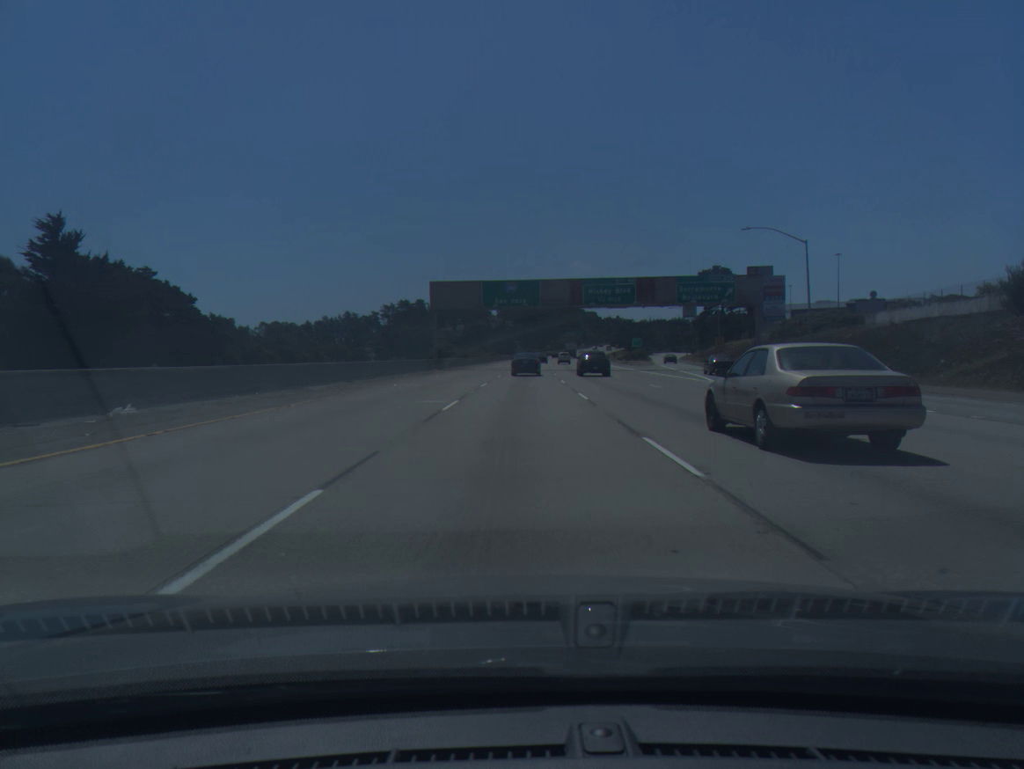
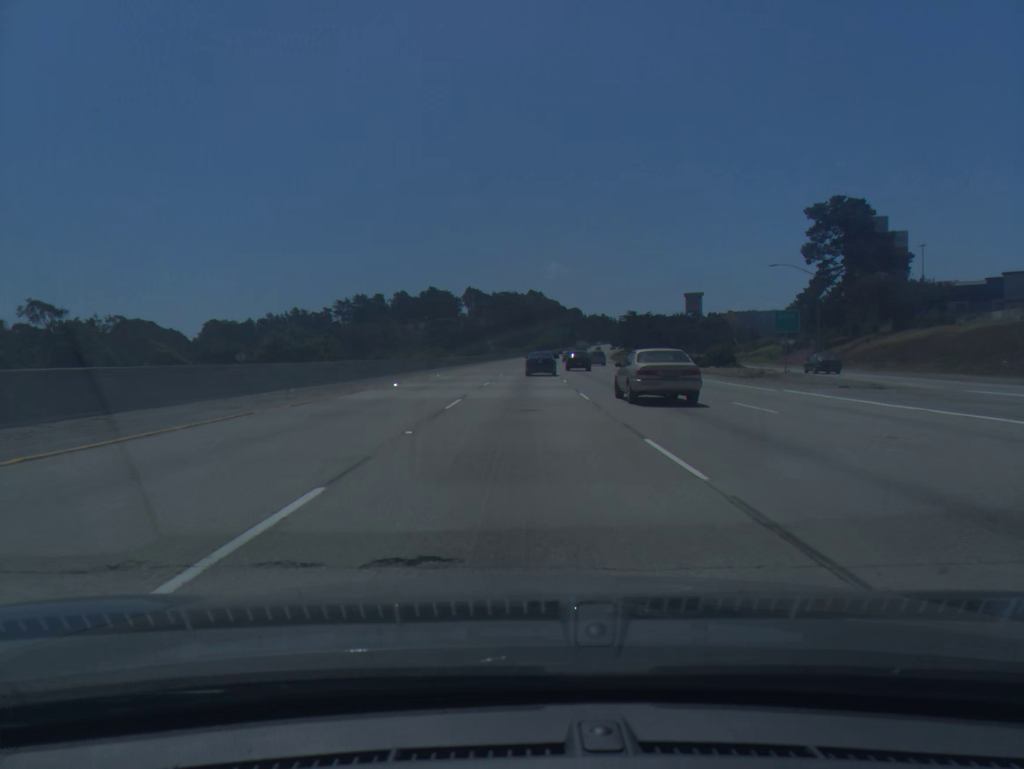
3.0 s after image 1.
(+1.3, +73.5) m; +2°
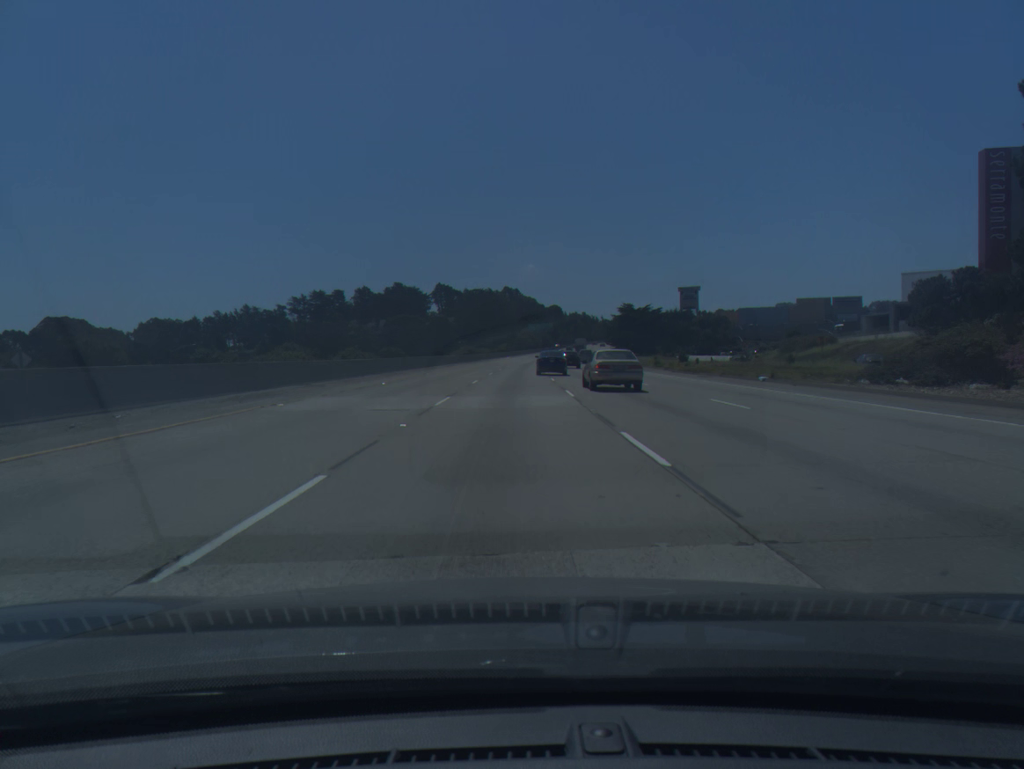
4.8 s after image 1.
(+0.7, +43.0) m; +2°
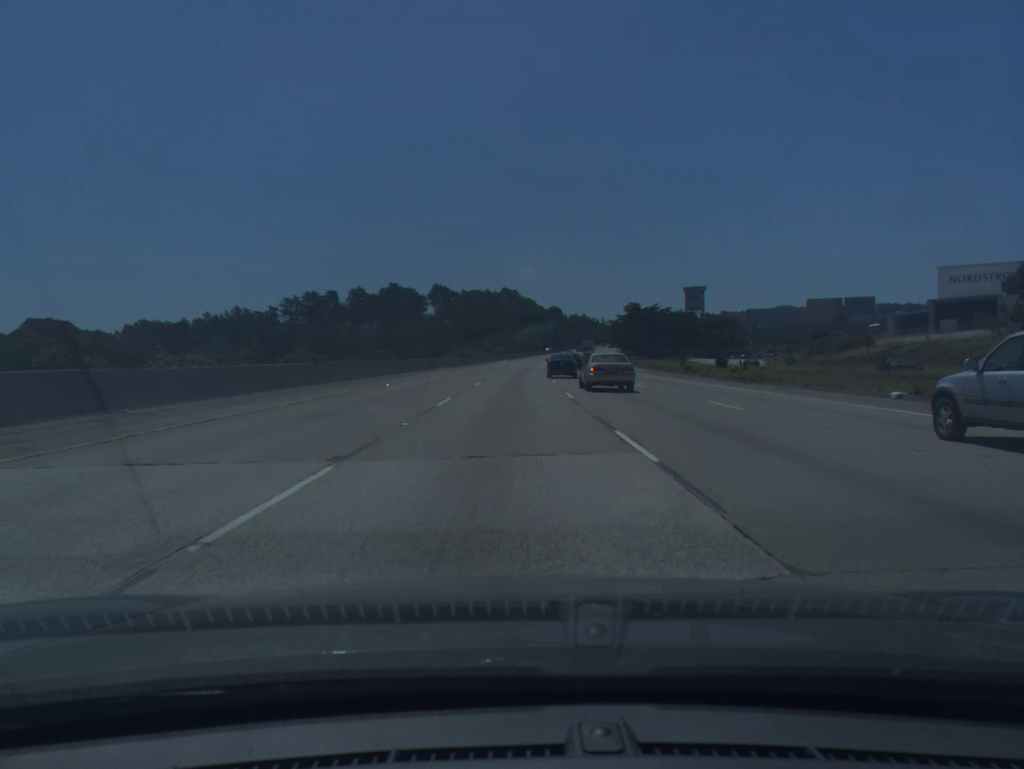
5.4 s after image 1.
(0.0, +14.2) m; 0°
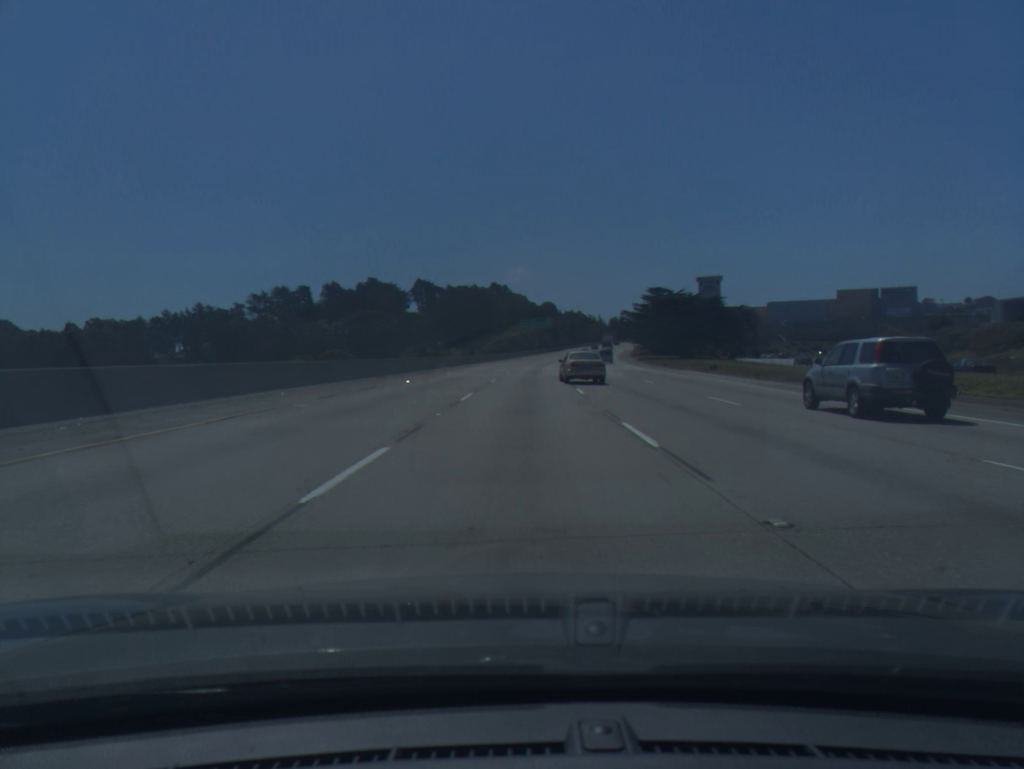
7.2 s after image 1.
(+0.1, +42.3) m; +1°
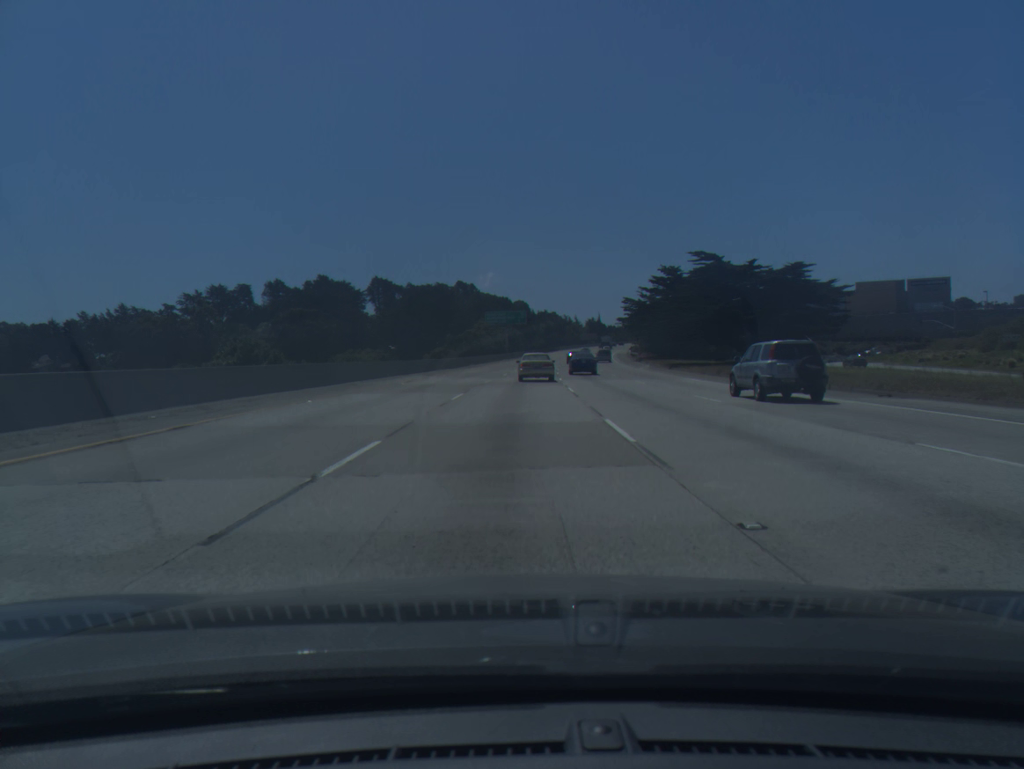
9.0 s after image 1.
(+0.9, +42.8) m; +2°
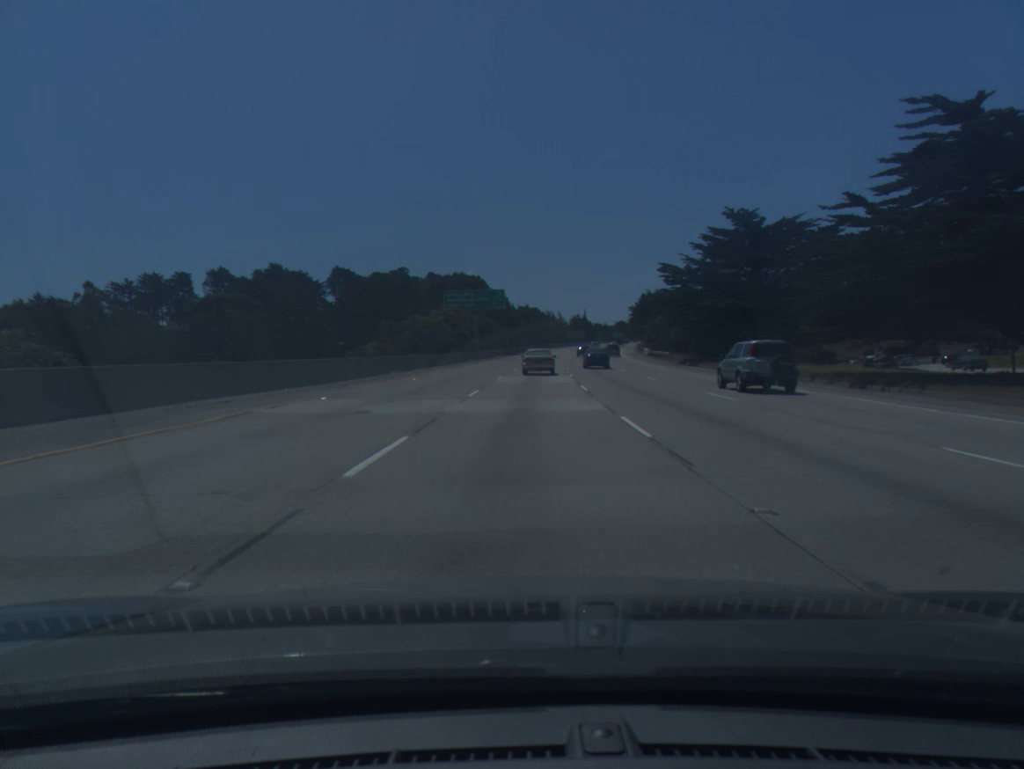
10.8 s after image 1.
(+0.4, +44.0) m; +1°
